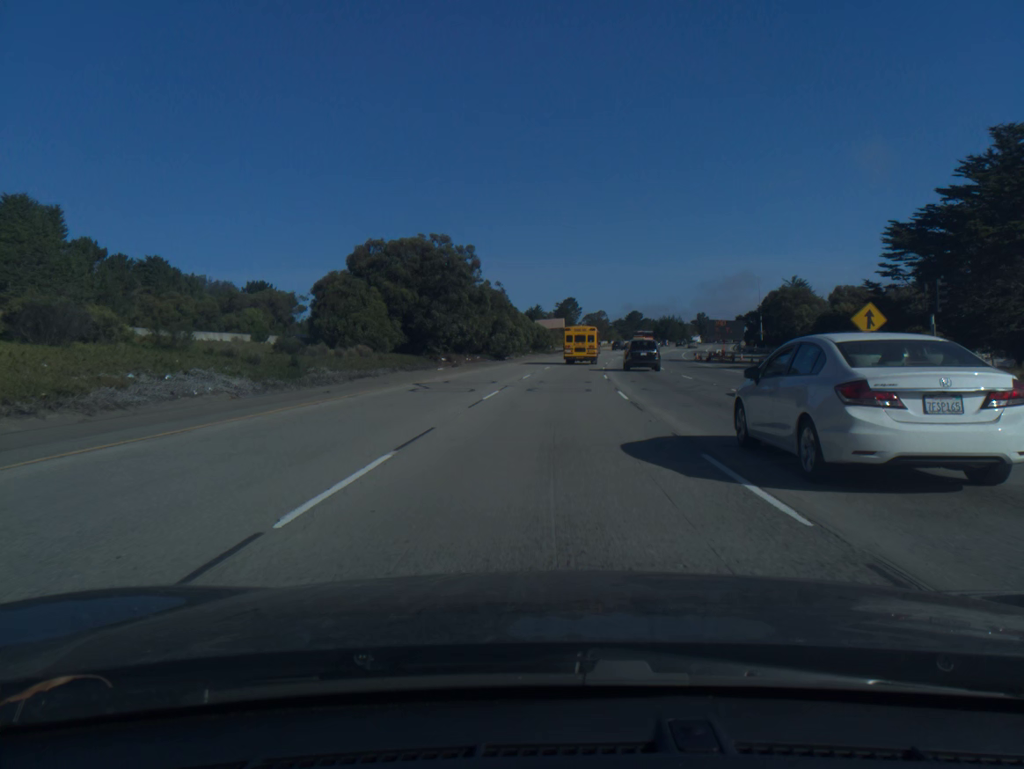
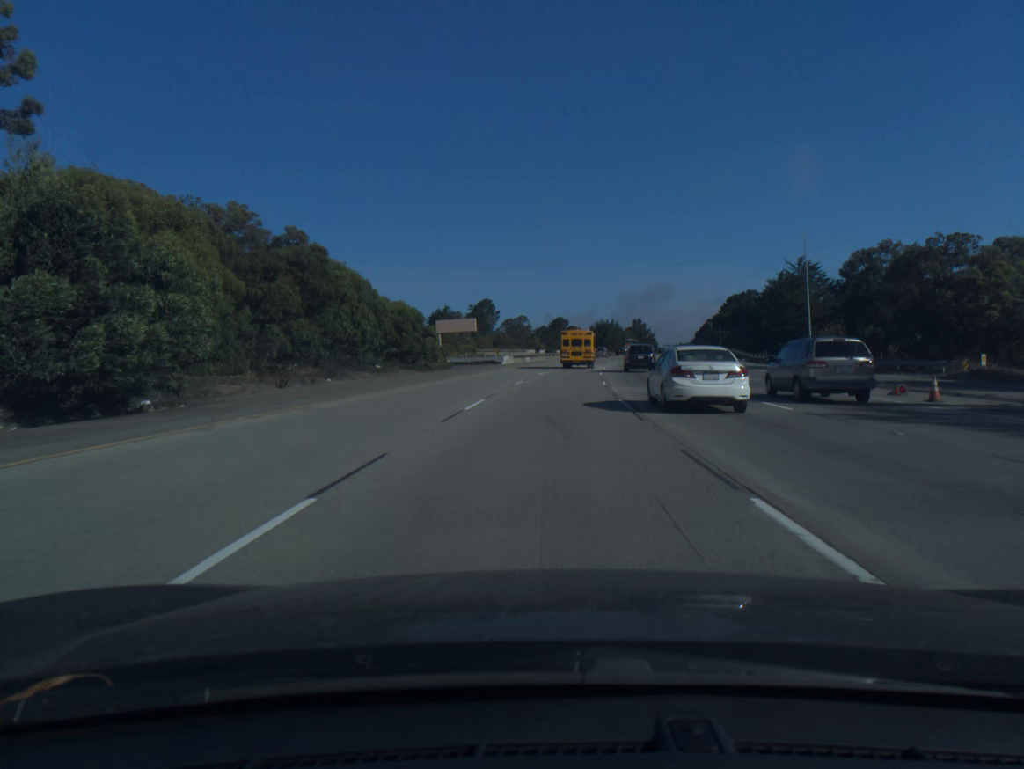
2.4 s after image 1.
(+3.2, +61.1) m; +6°
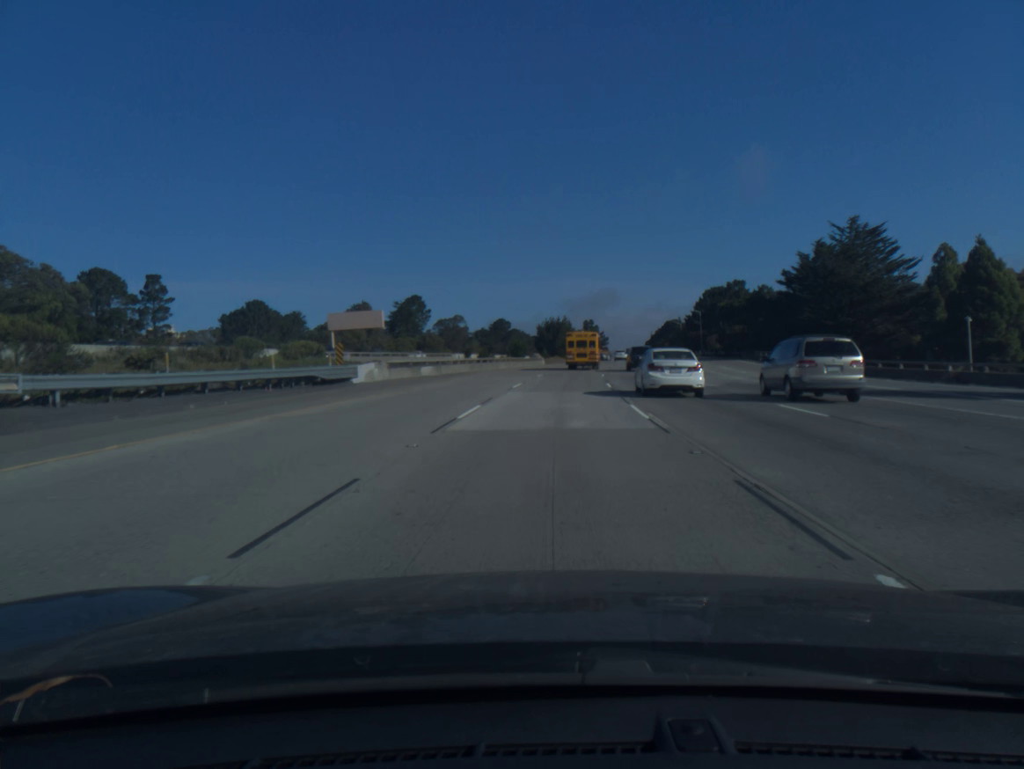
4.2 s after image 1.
(+1.7, +45.9) m; +4°
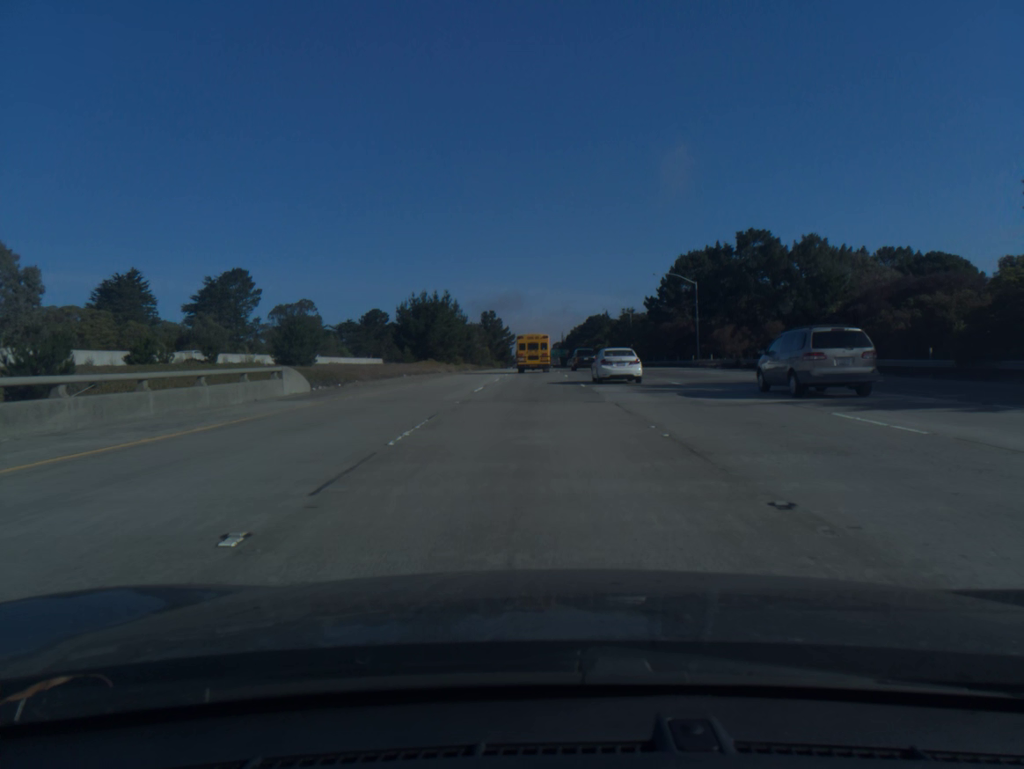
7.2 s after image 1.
(+5.1, +77.1) m; +7°
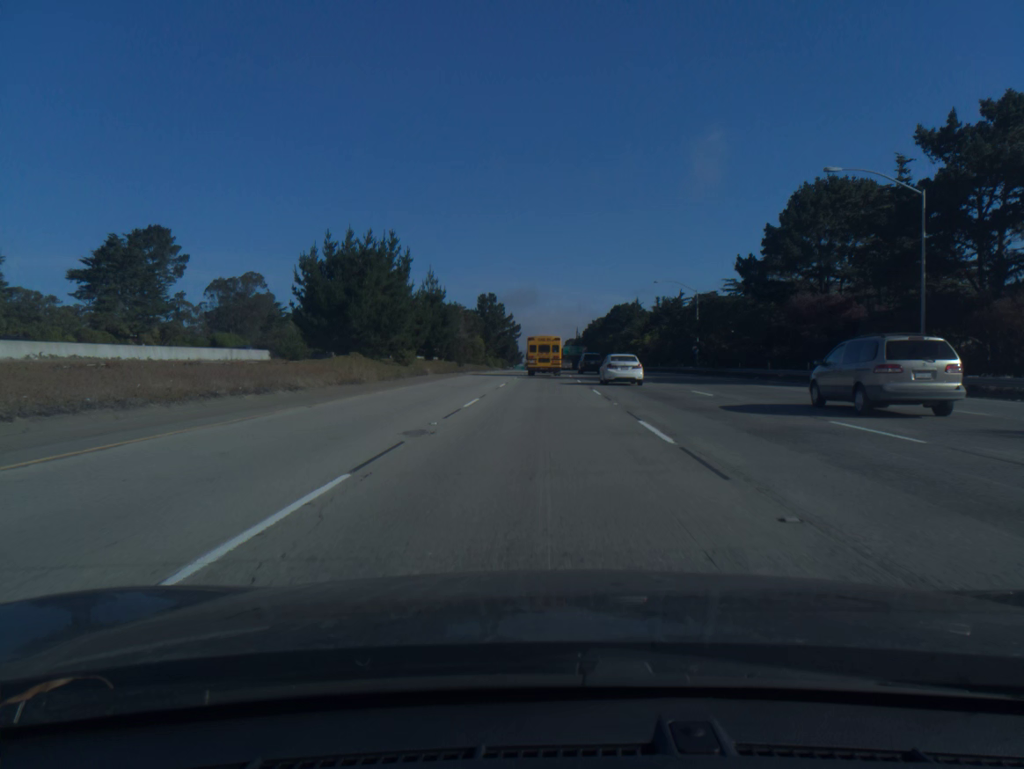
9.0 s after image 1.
(-0.2, +47.2) m; -1°
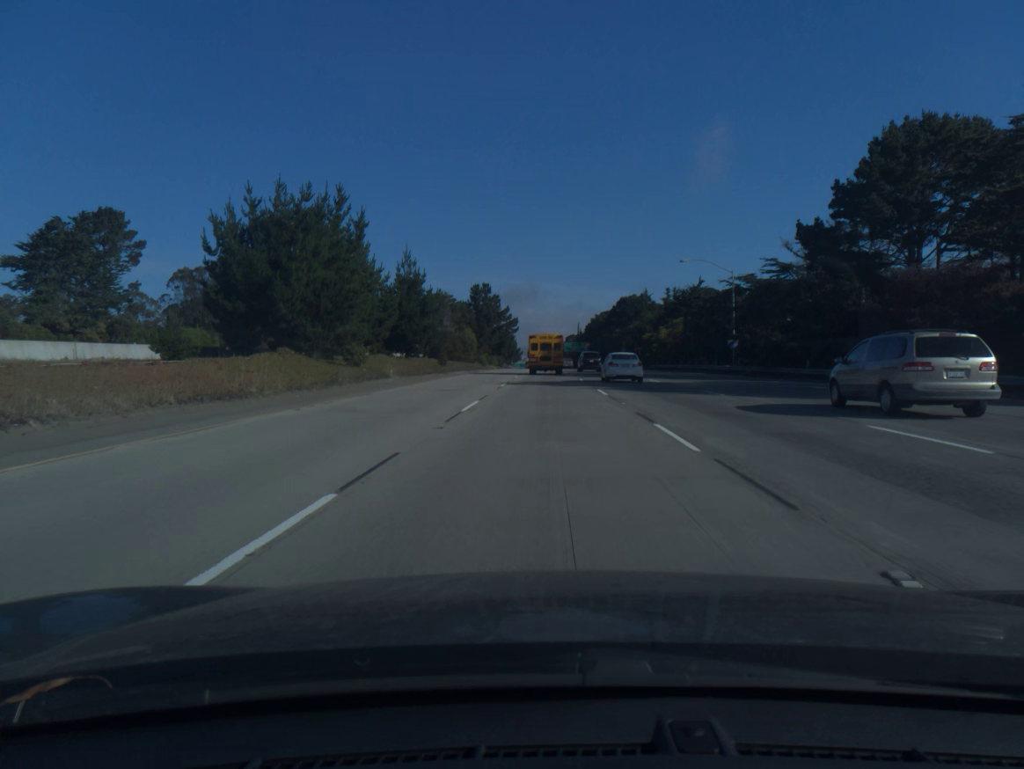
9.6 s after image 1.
(0.0, +15.8) m; 0°
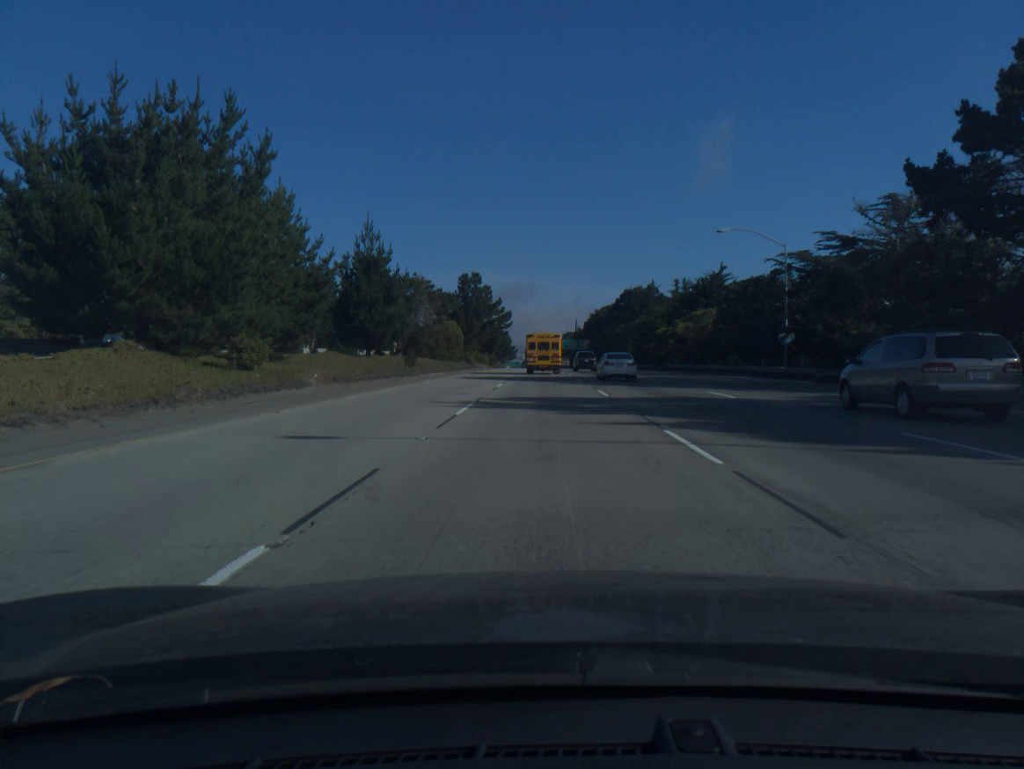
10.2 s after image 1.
(0.0, +15.8) m; 0°
